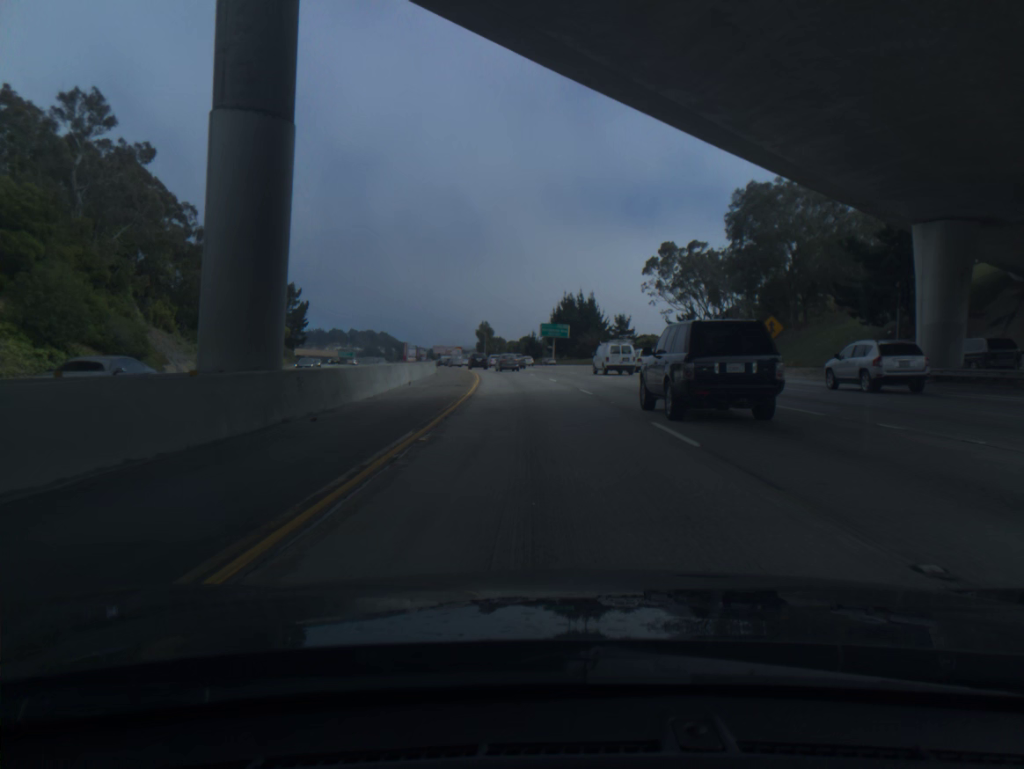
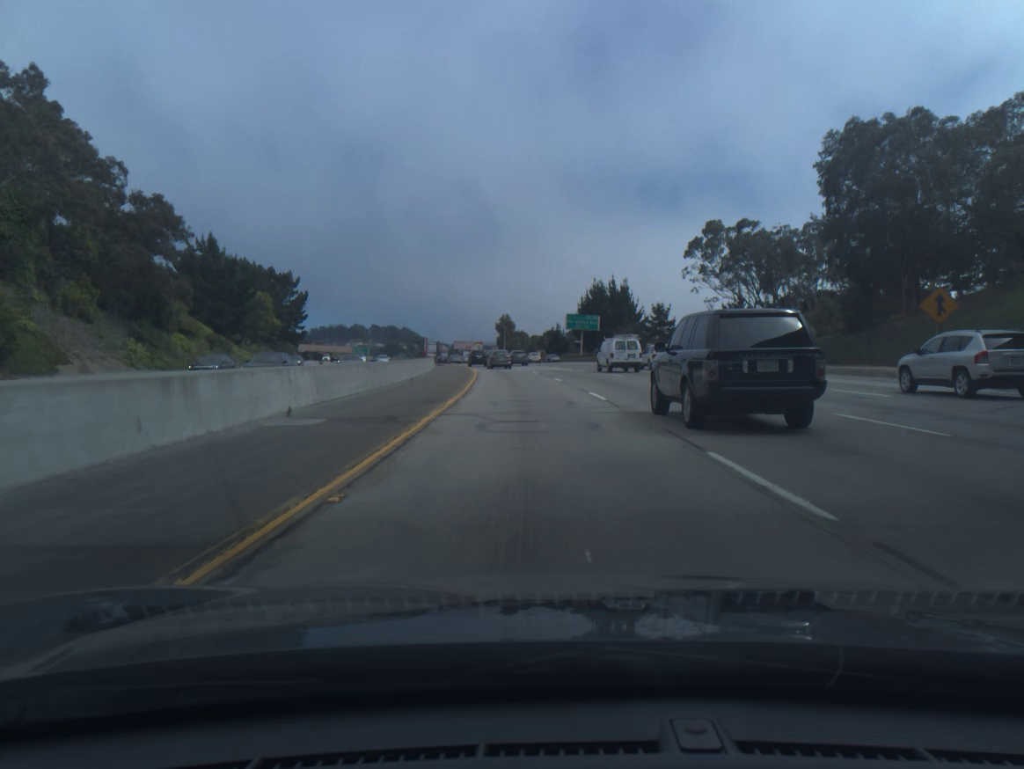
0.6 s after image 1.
(-0.3, +19.2) m; -2°
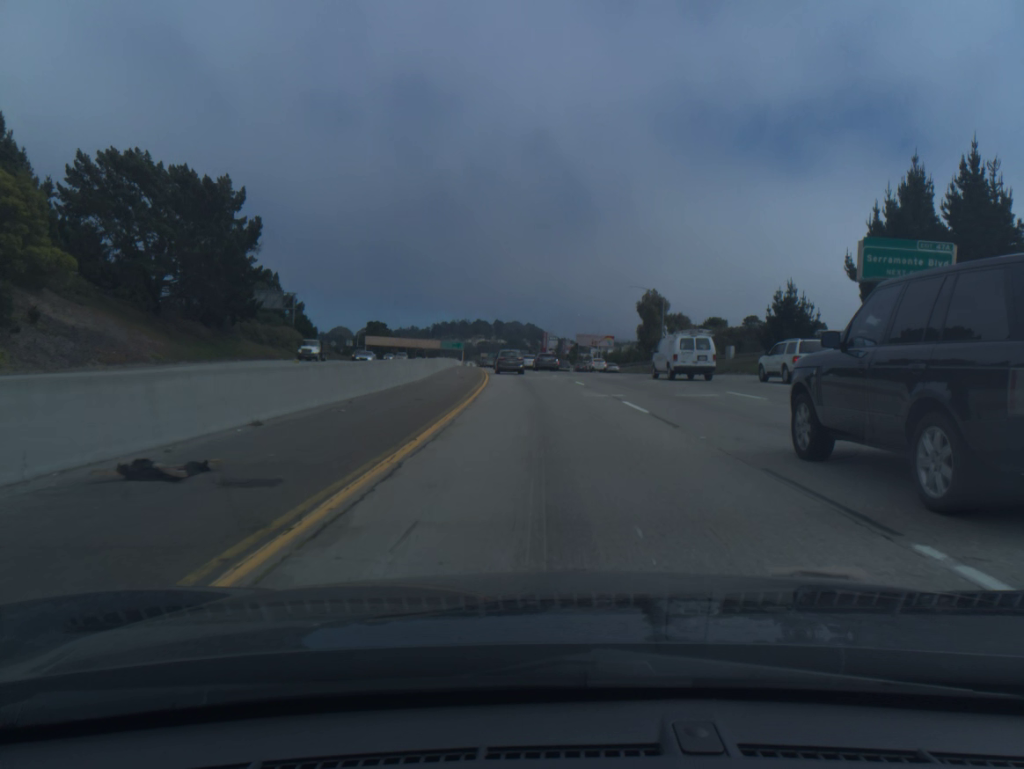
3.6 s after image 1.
(-7.8, +91.6) m; -9°
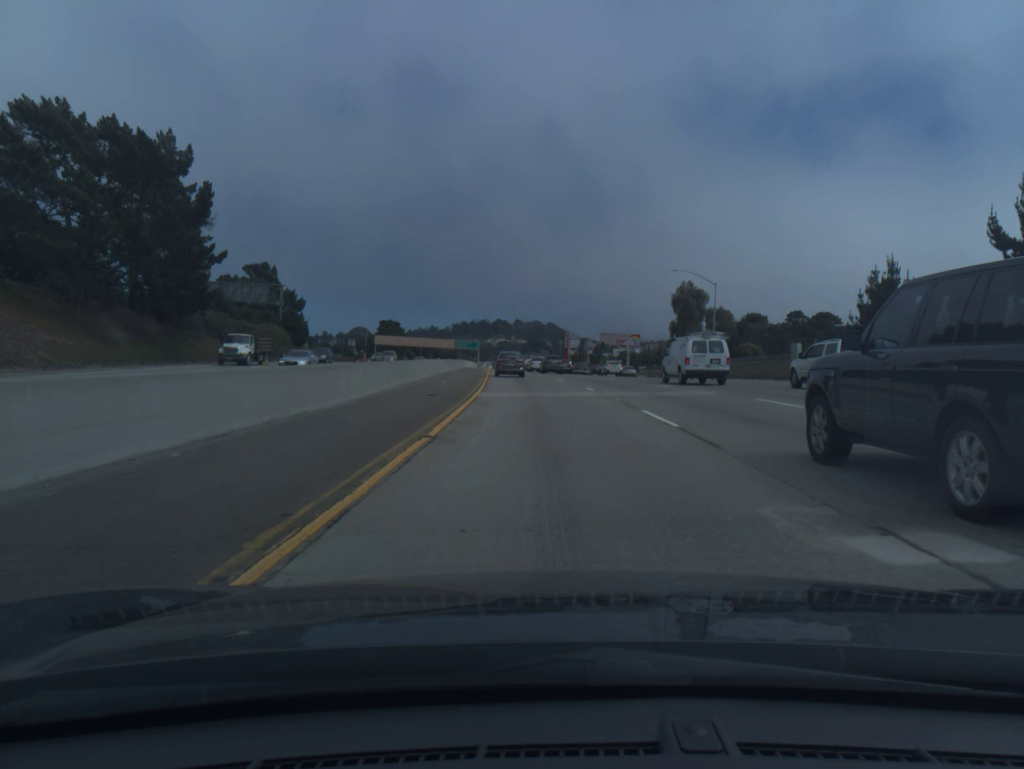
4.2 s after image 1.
(-0.2, +17.4) m; -1°
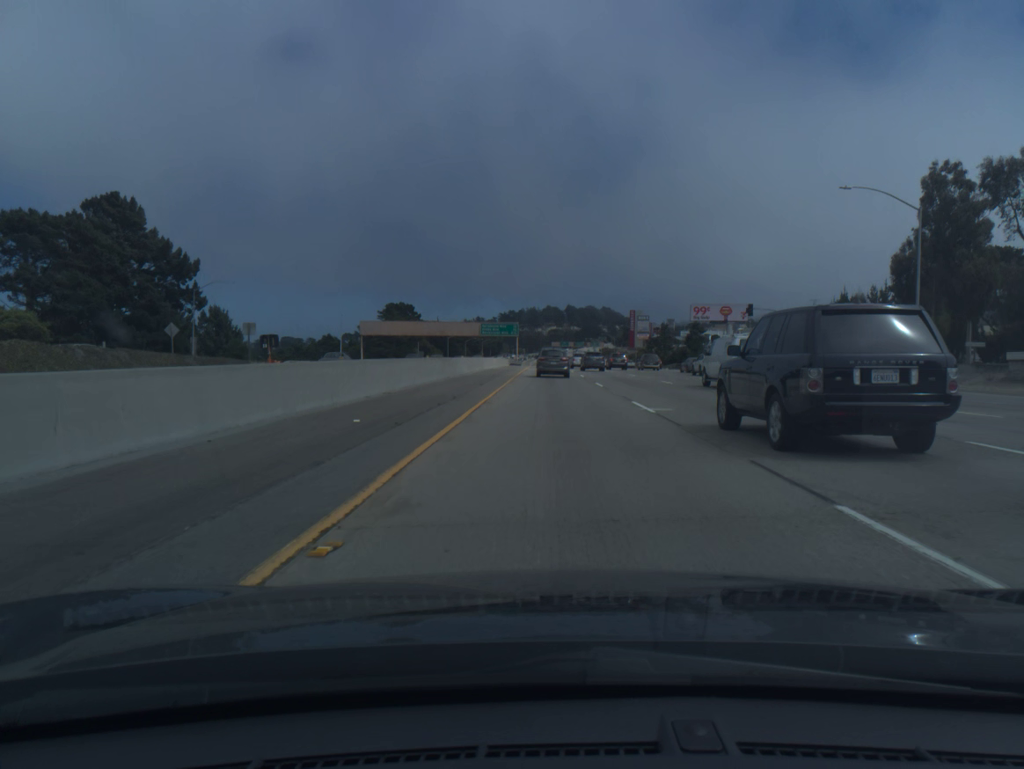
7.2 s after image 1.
(-4.0, +82.5) m; -4°
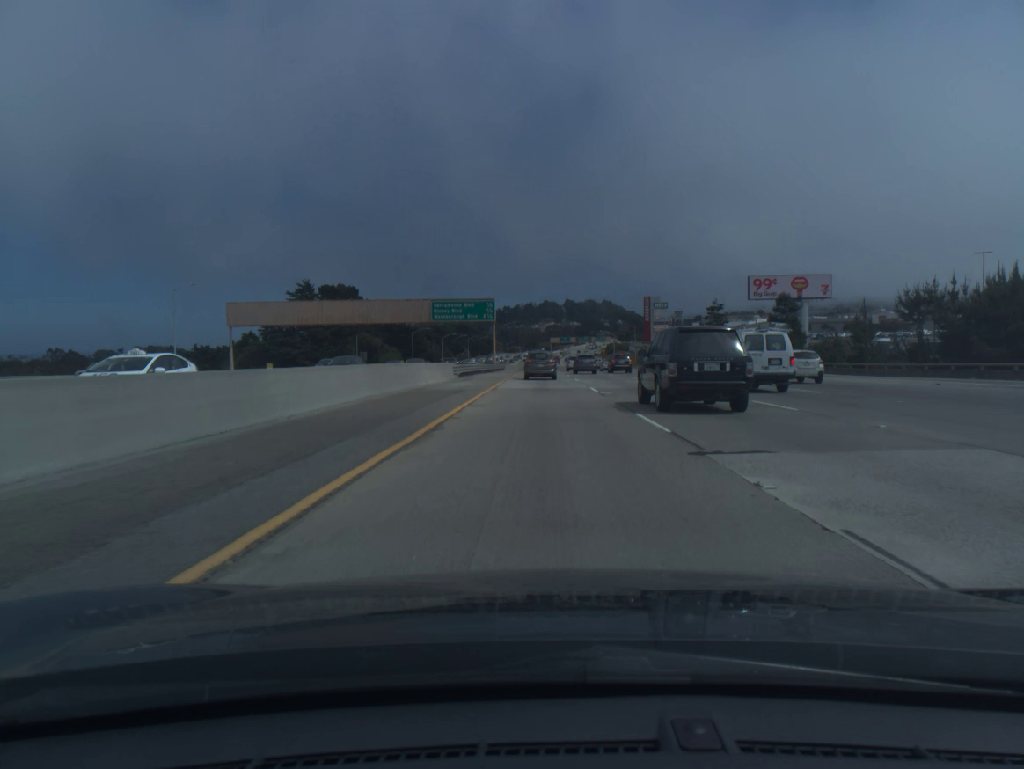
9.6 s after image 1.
(+0.3, +62.9) m; 0°
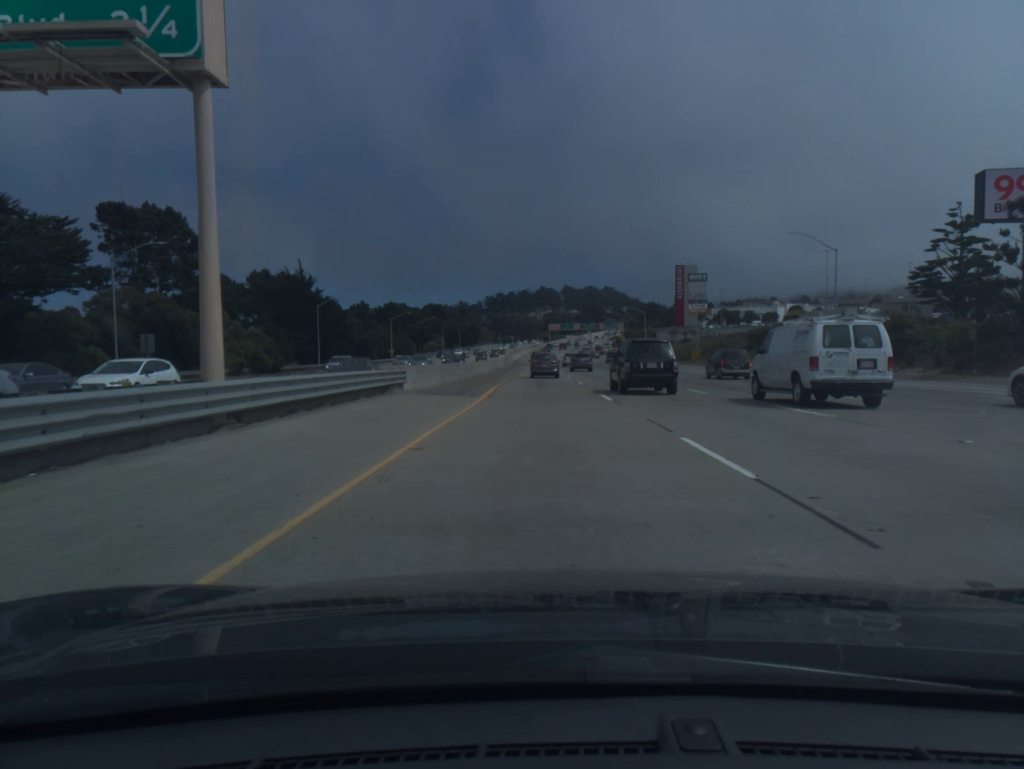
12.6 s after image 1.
(-0.3, +78.0) m; 0°
